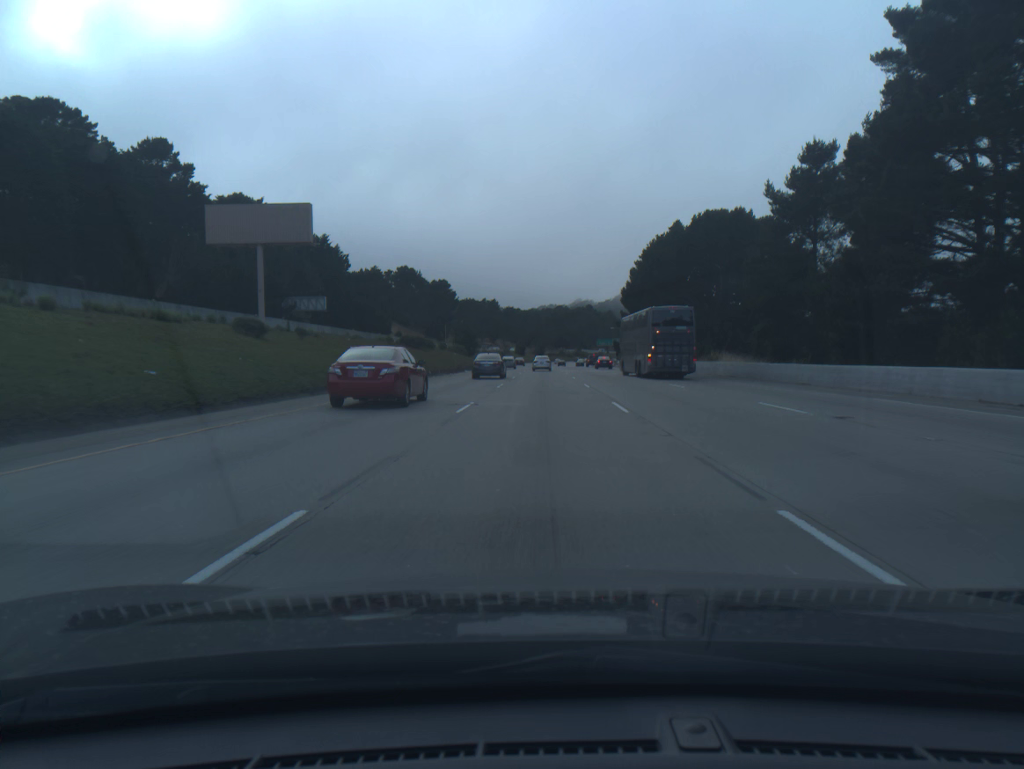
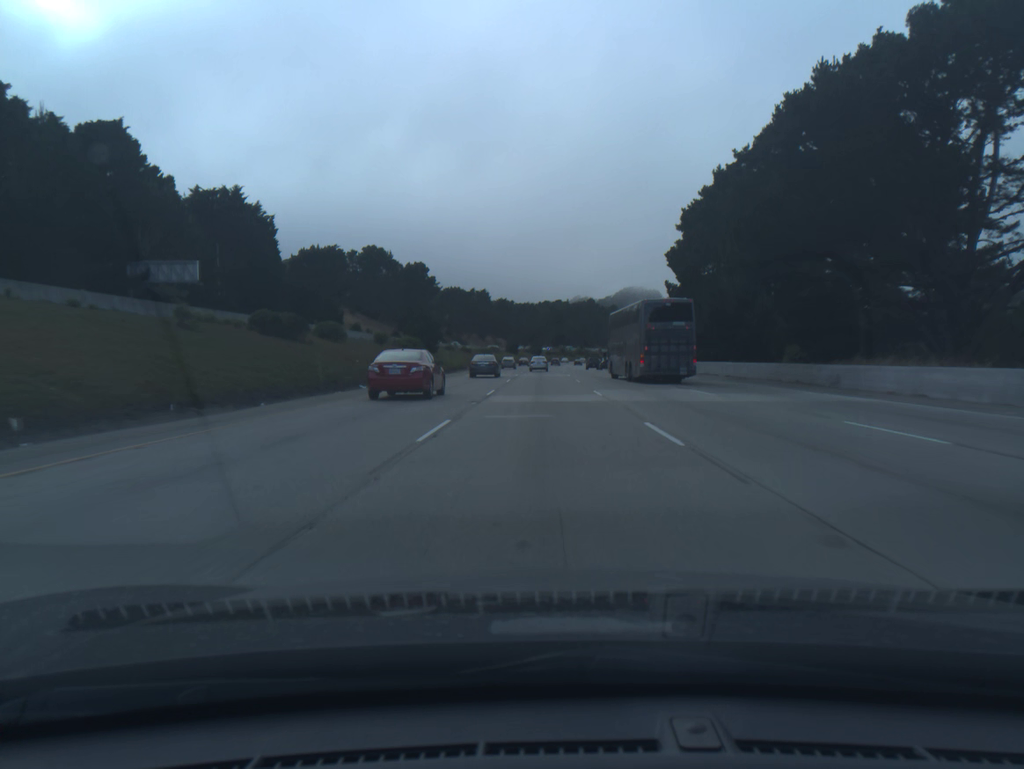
(0.0, +49.7) m; 0°
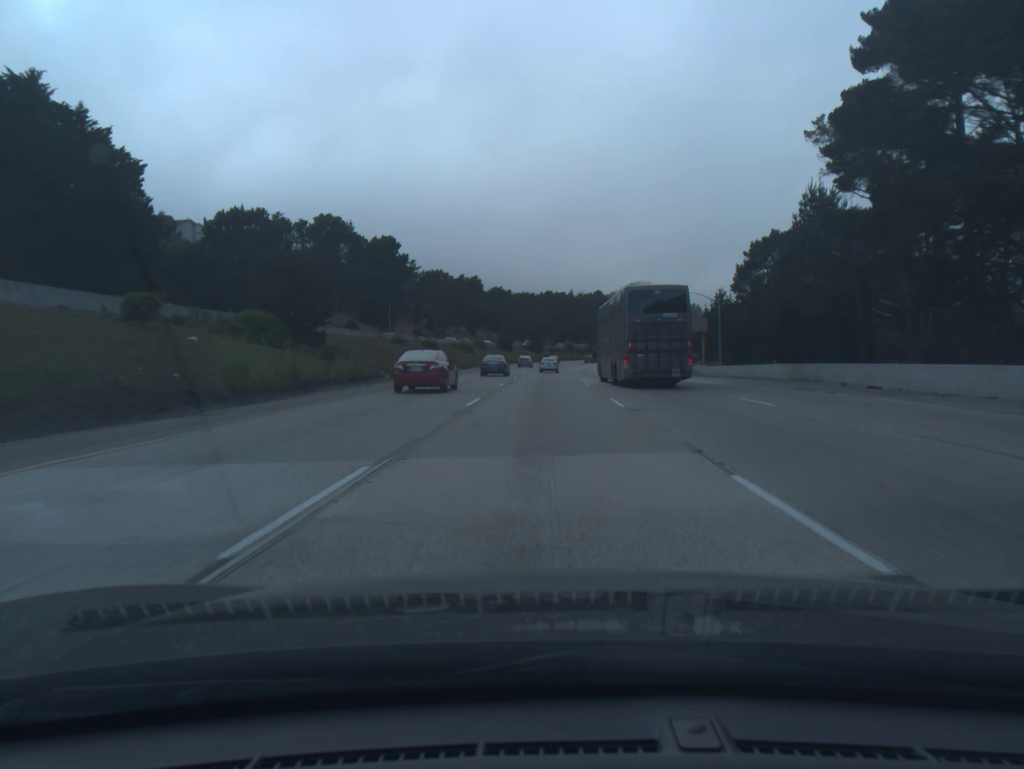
(0.0, +50.4) m; 0°
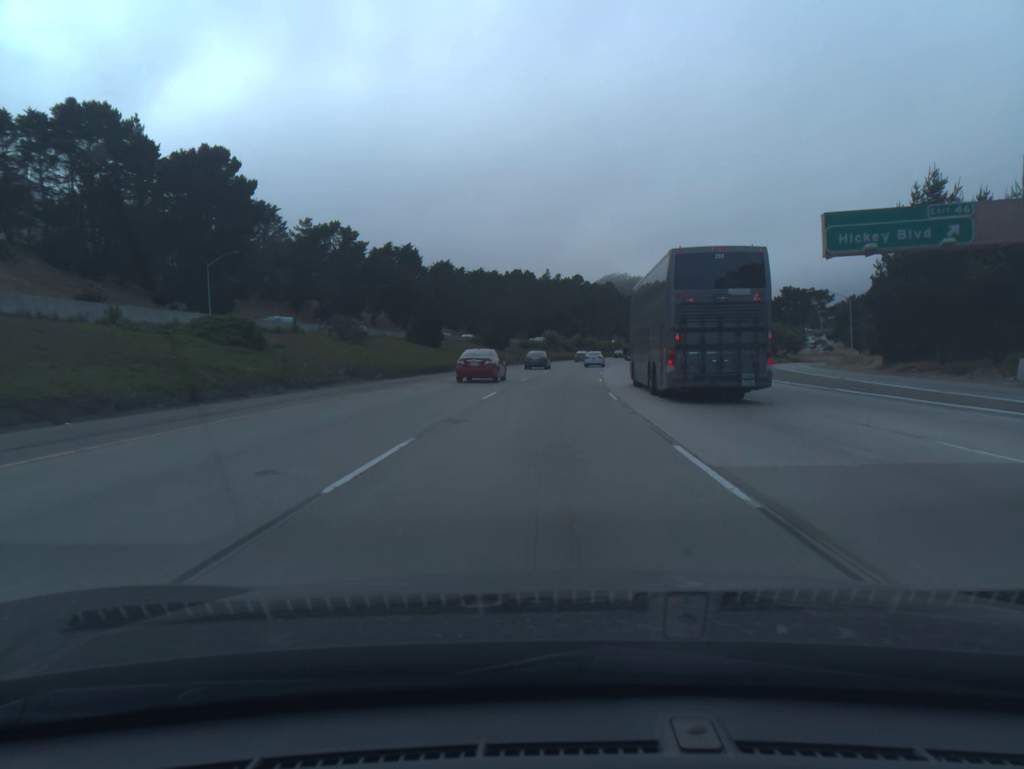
(+0.8, +85.0) m; +2°
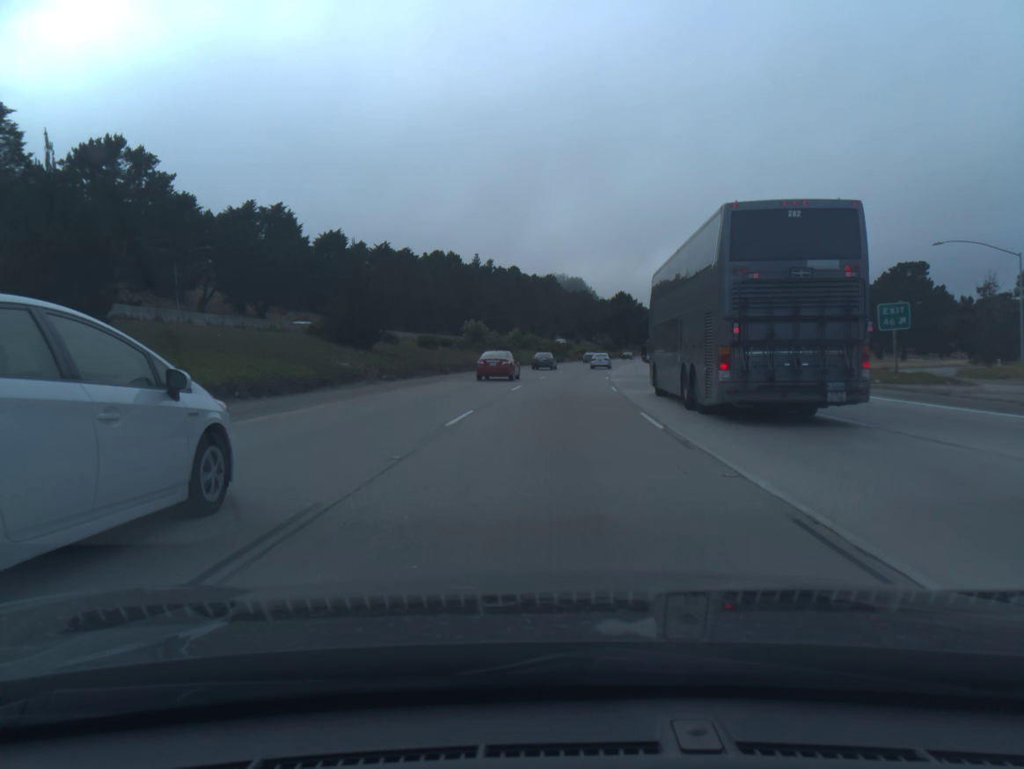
(+1.9, +51.6) m; +5°
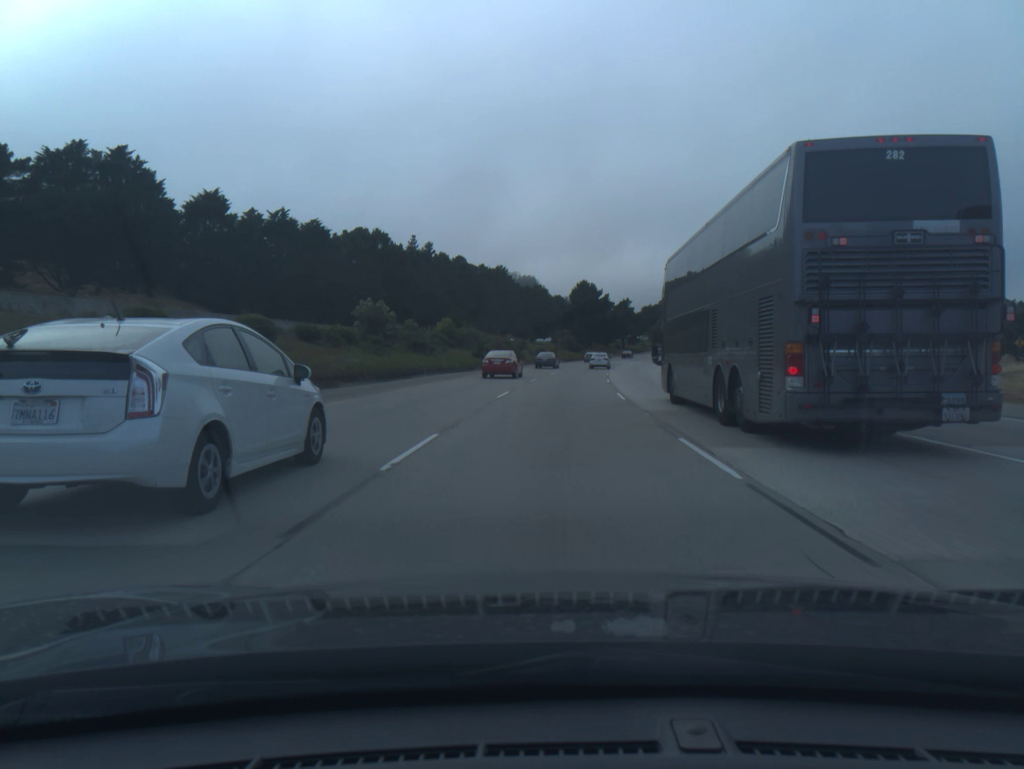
(+1.1, +34.6) m; +3°
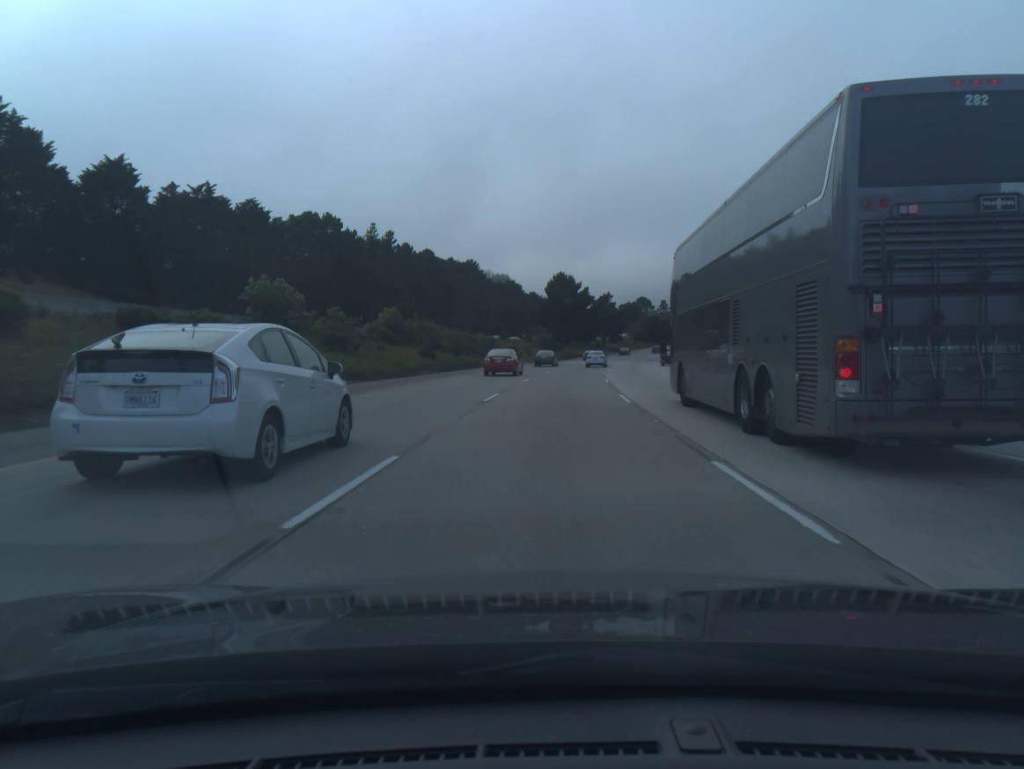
(+0.3, +17.3) m; +2°
